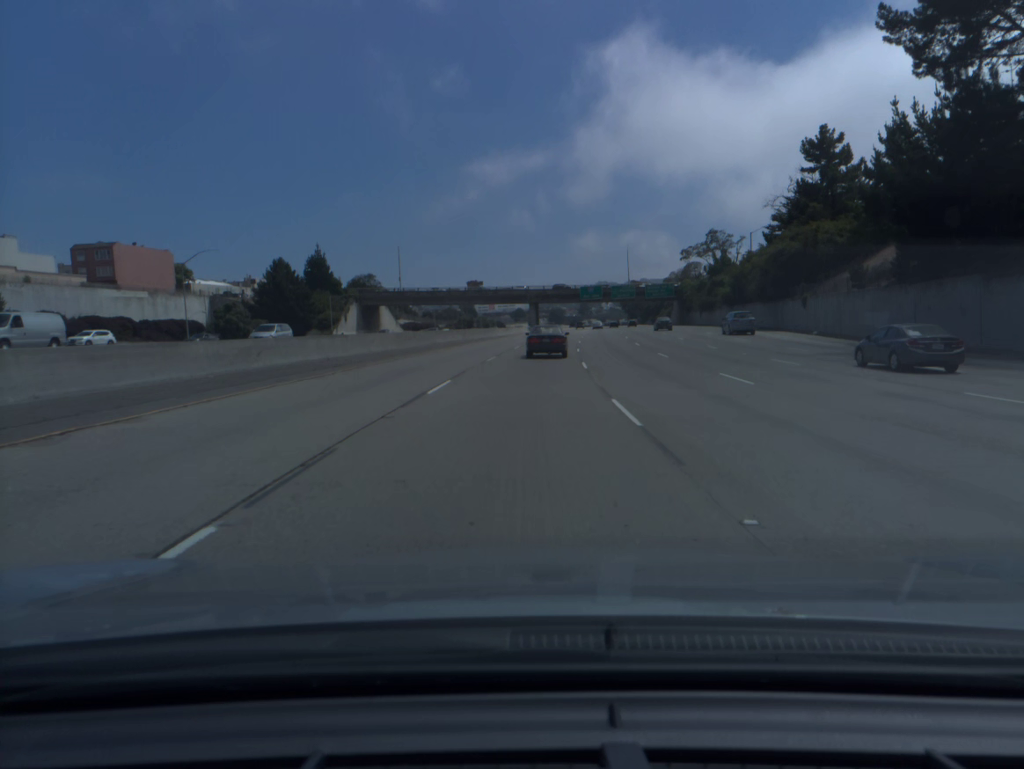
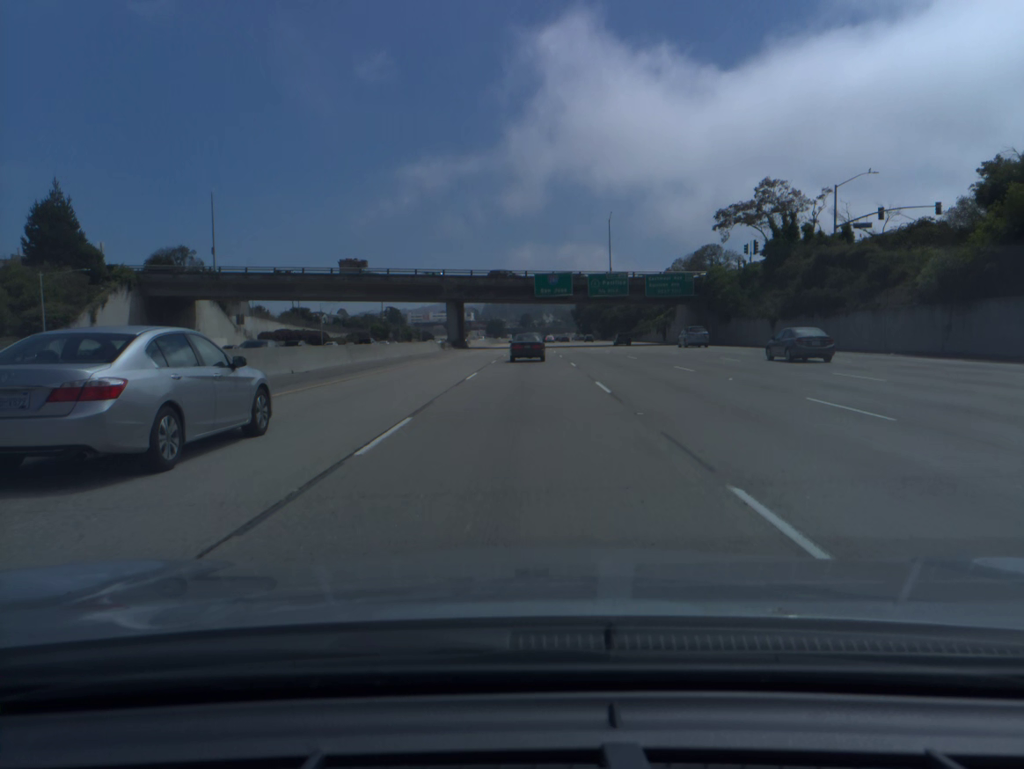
(+3.1, +66.1) m; +5°
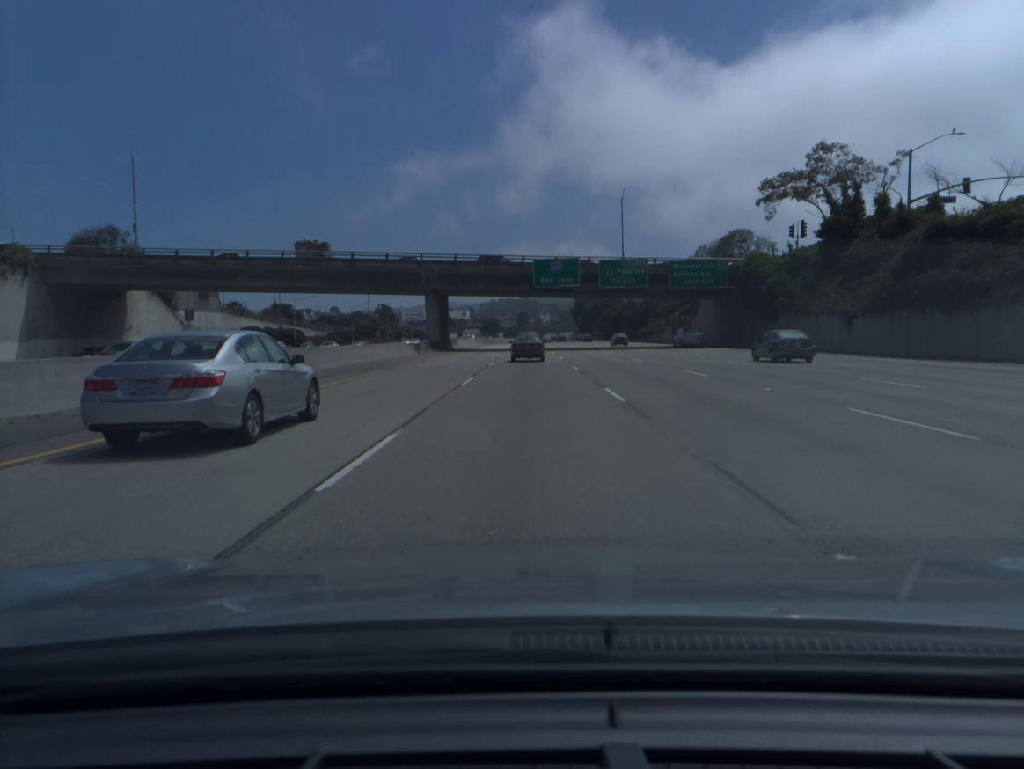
(+0.1, +16.6) m; 0°
